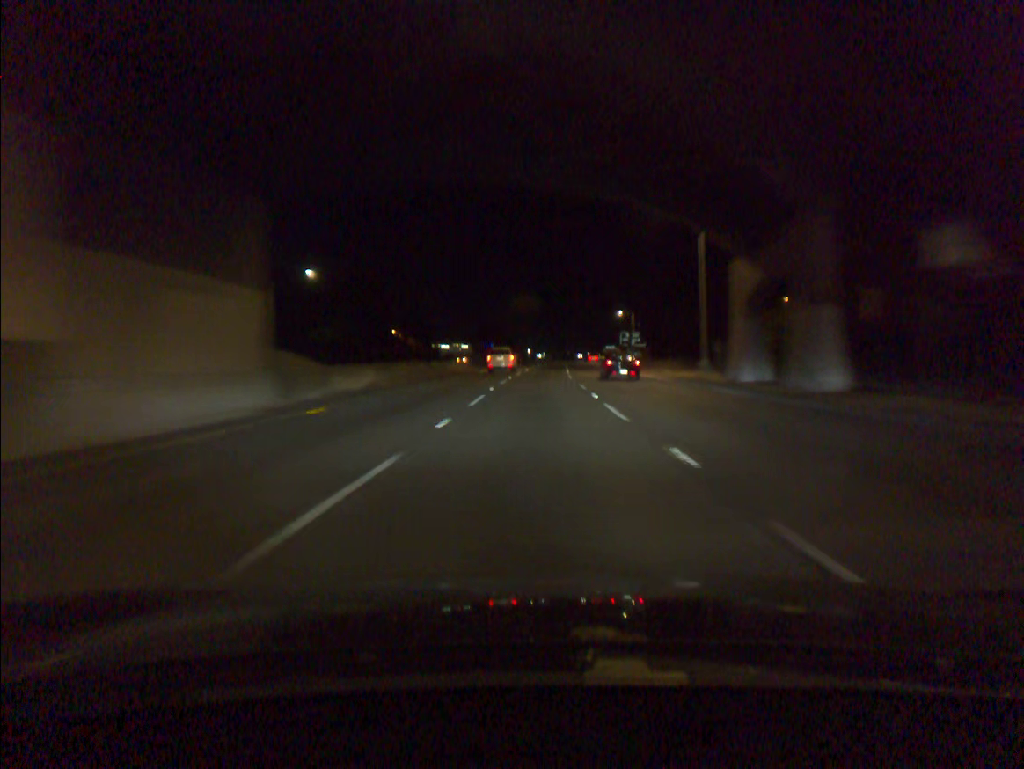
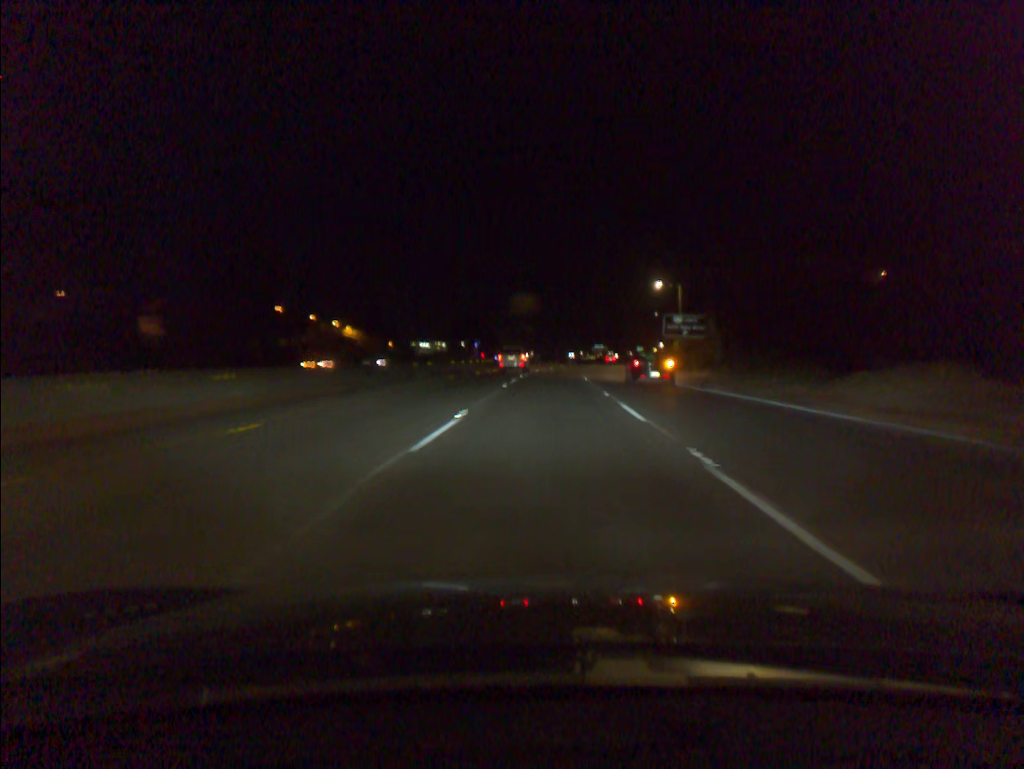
(+0.2, +52.9) m; +1°
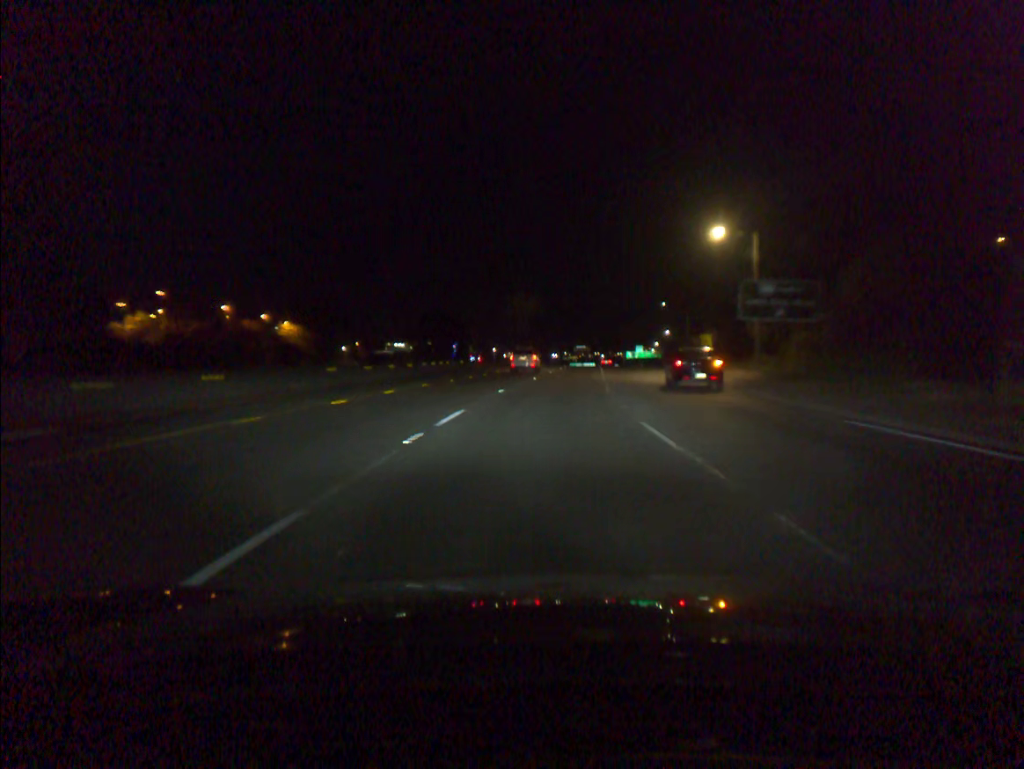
(+0.4, +34.3) m; +1°
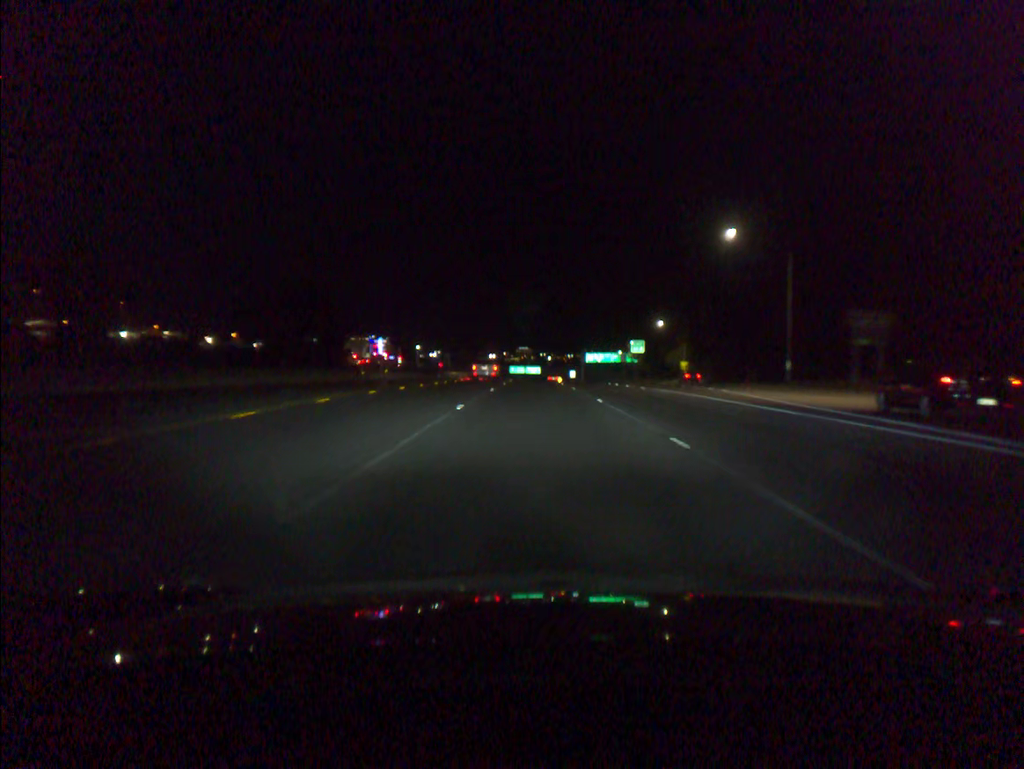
(+4.2, +83.5) m; +4°
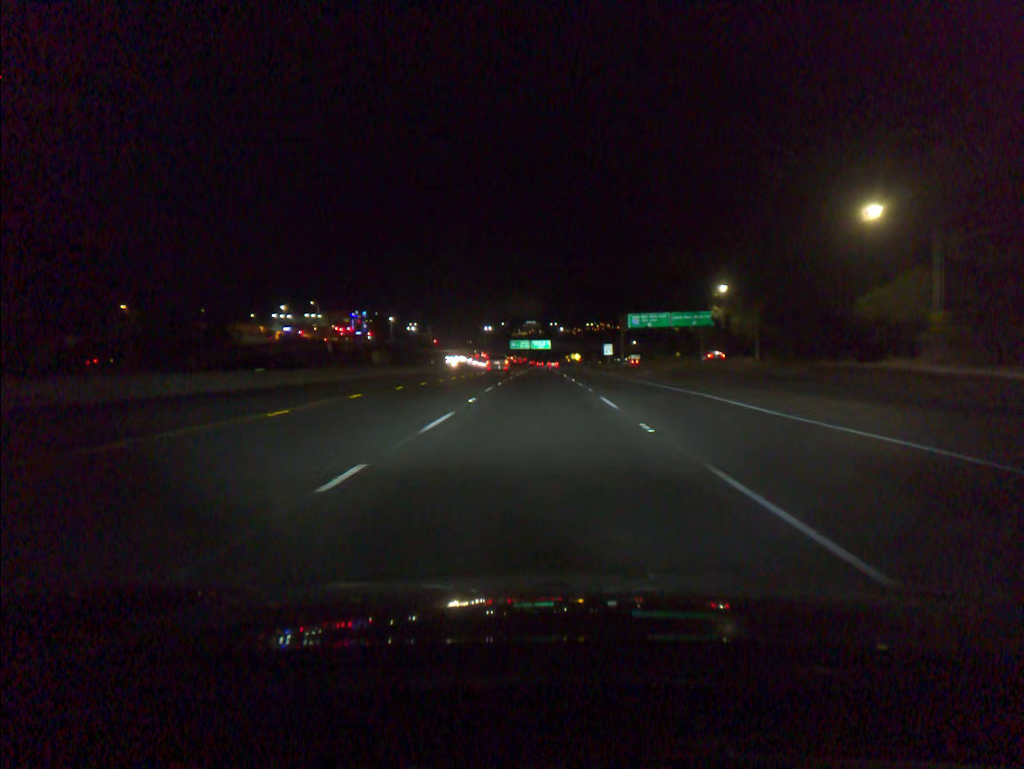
(-0.7, +84.7) m; -1°
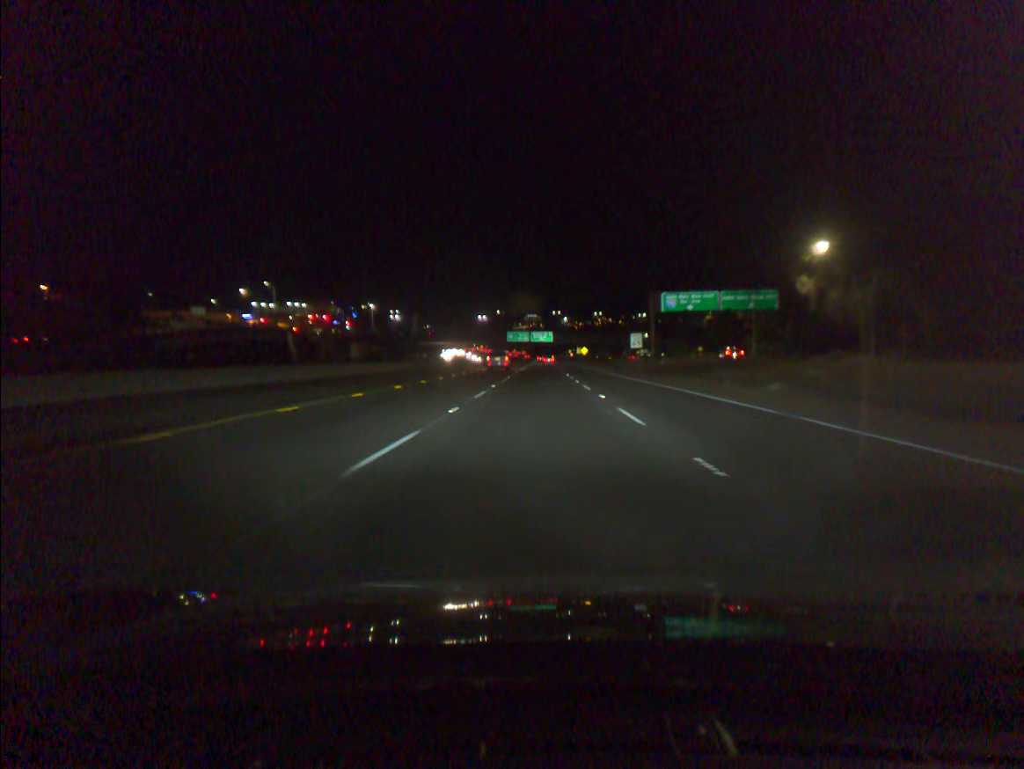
(0.0, +34.3) m; 0°
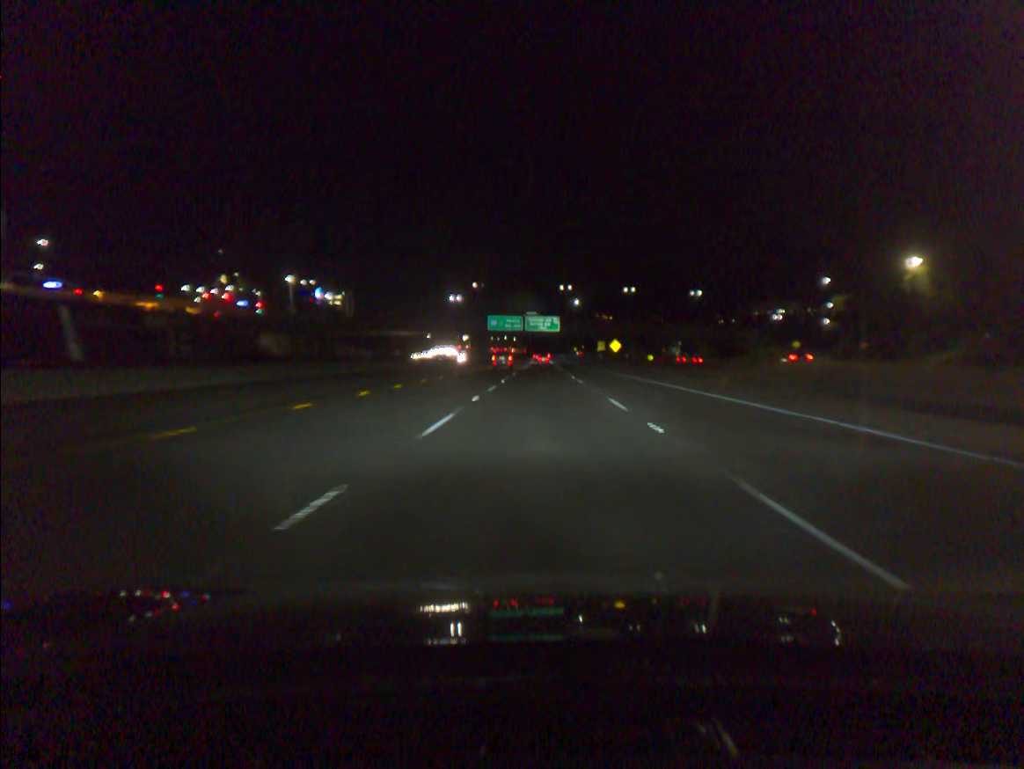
(-0.1, +85.0) m; 0°
